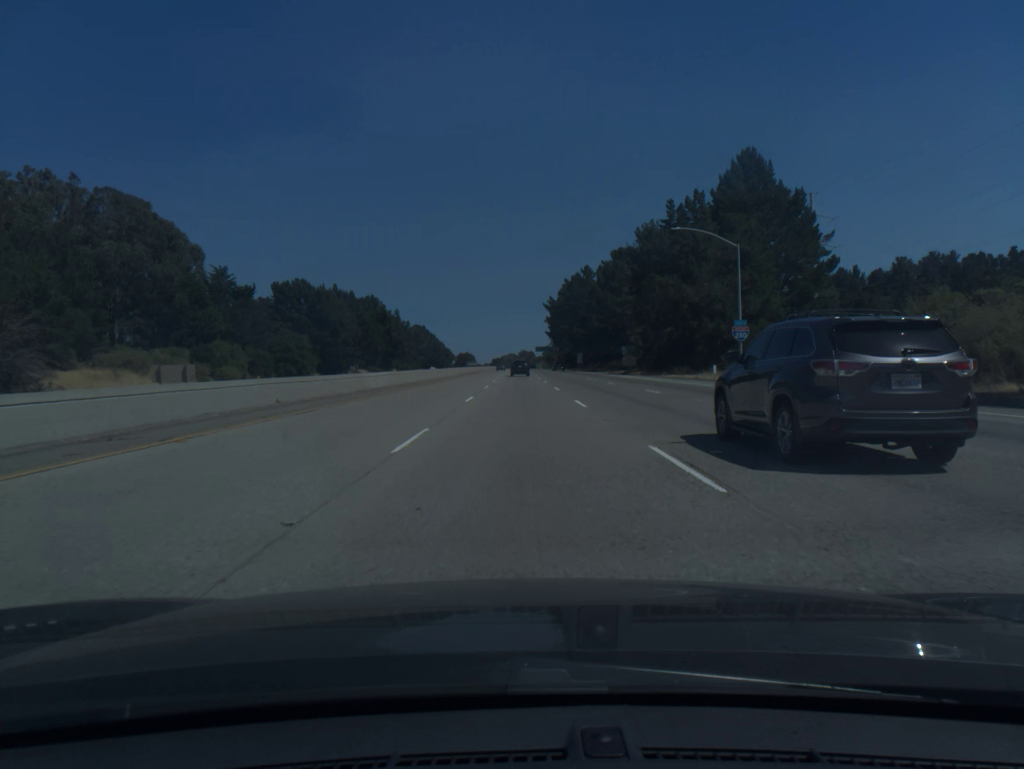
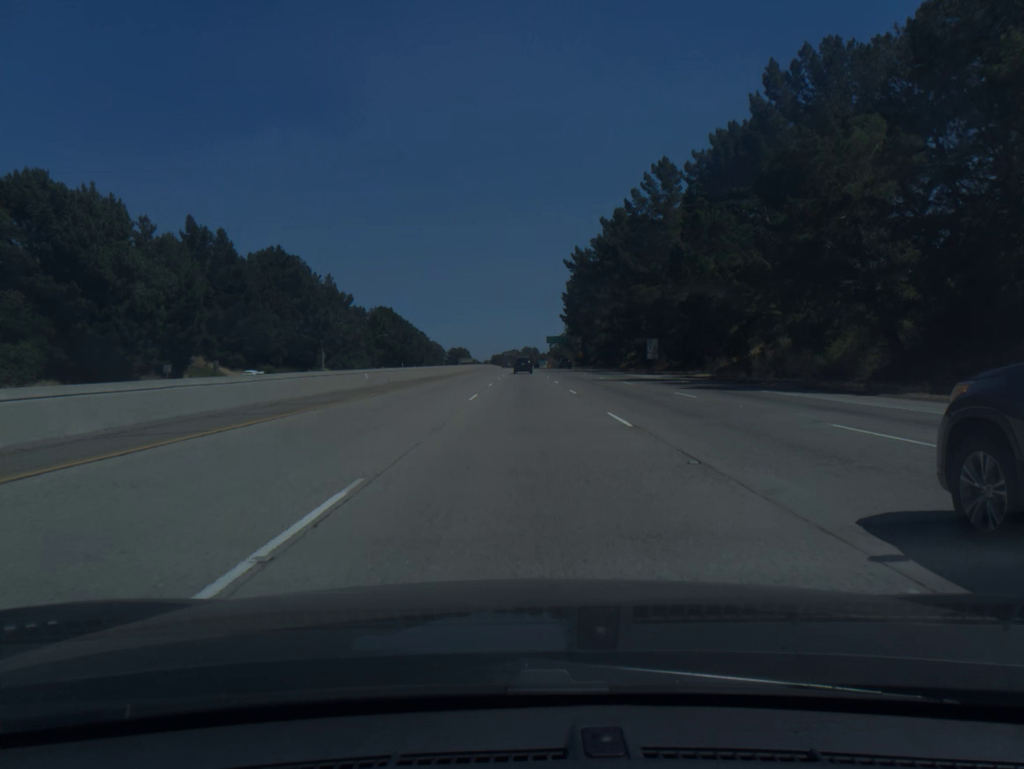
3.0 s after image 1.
(-0.3, +94.5) m; 0°
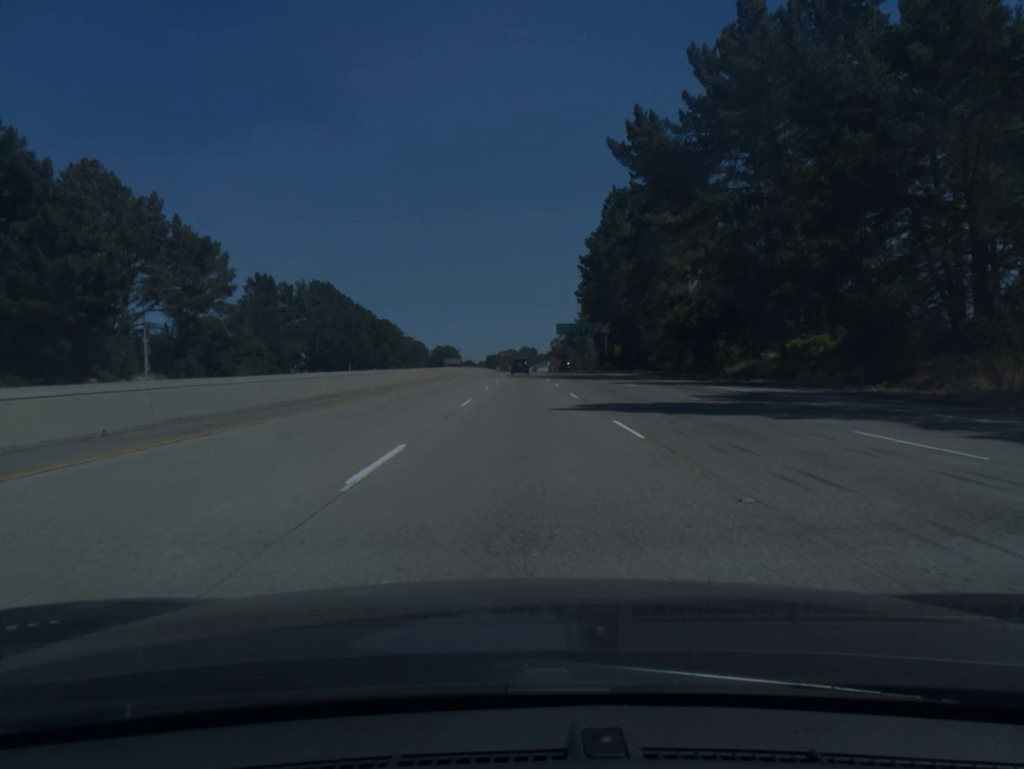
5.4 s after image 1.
(+0.4, +75.3) m; 0°
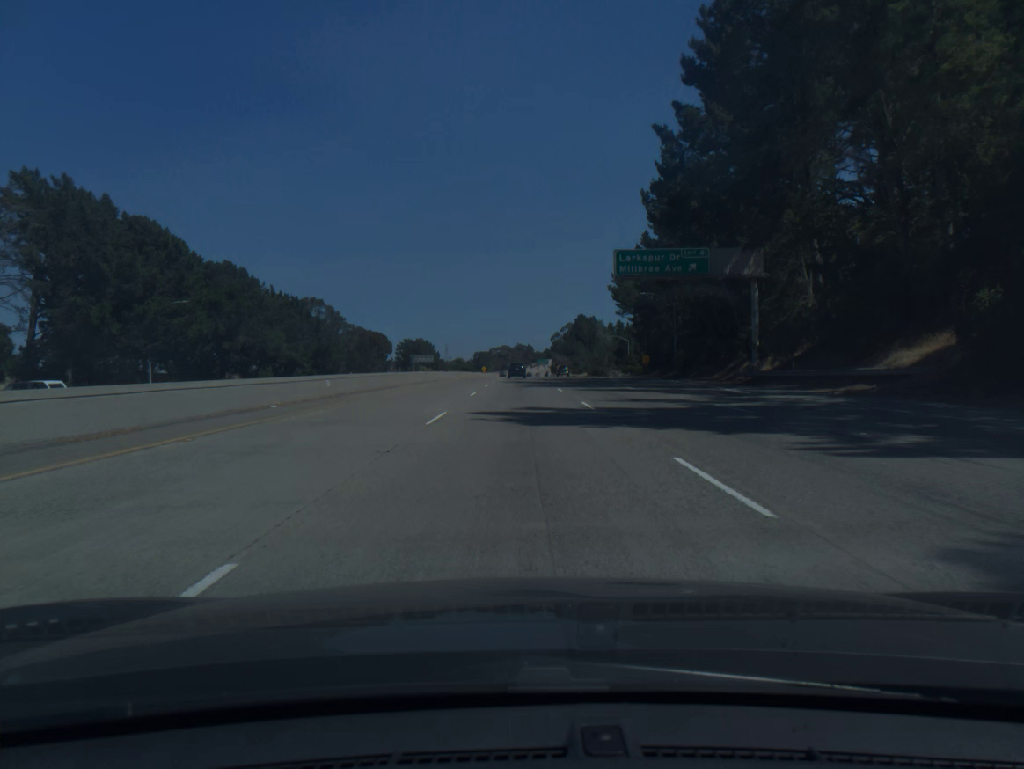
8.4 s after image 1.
(+0.2, +93.7) m; 0°
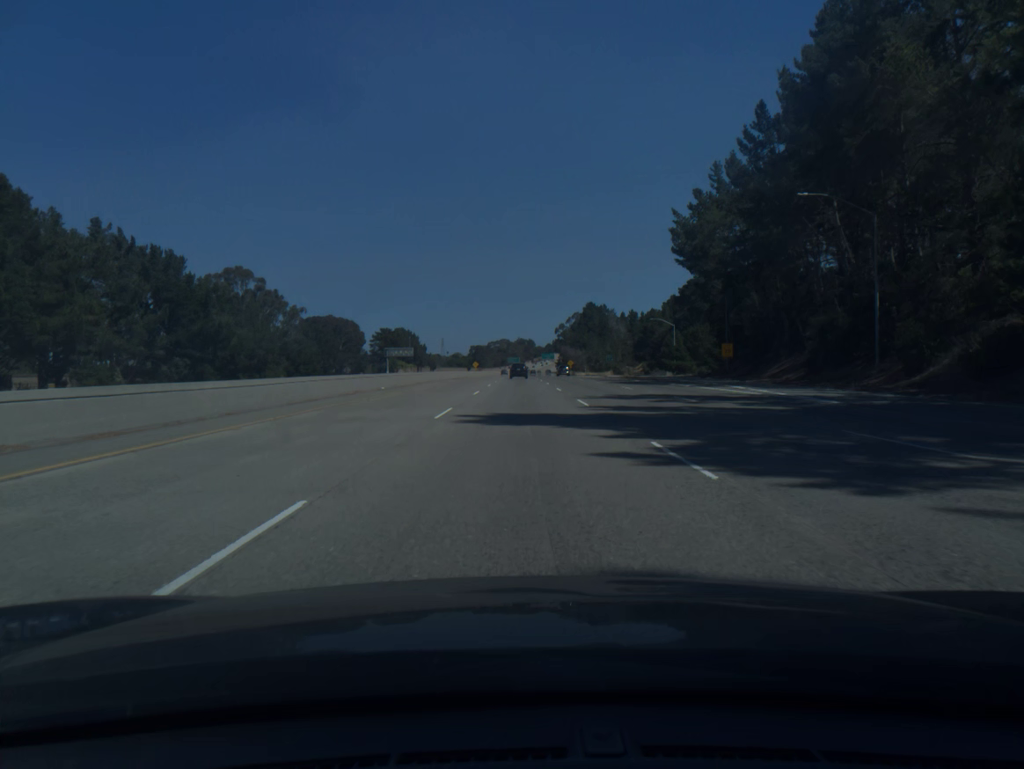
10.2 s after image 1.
(-0.1, +56.4) m; 0°
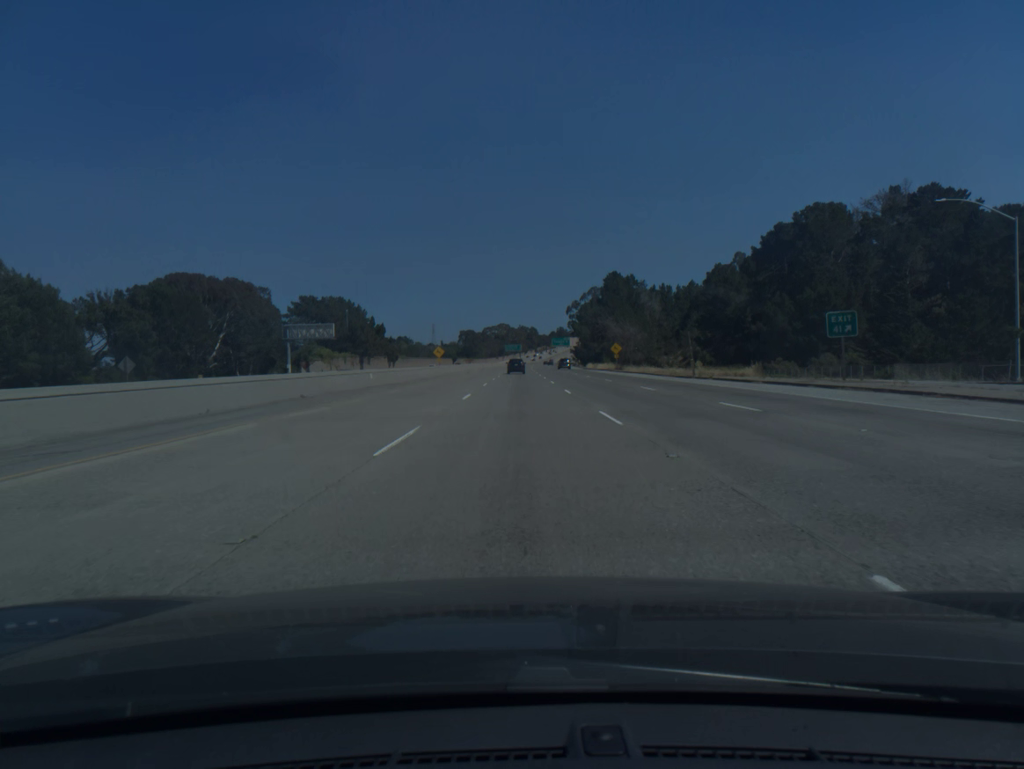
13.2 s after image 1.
(-0.1, +94.8) m; 0°
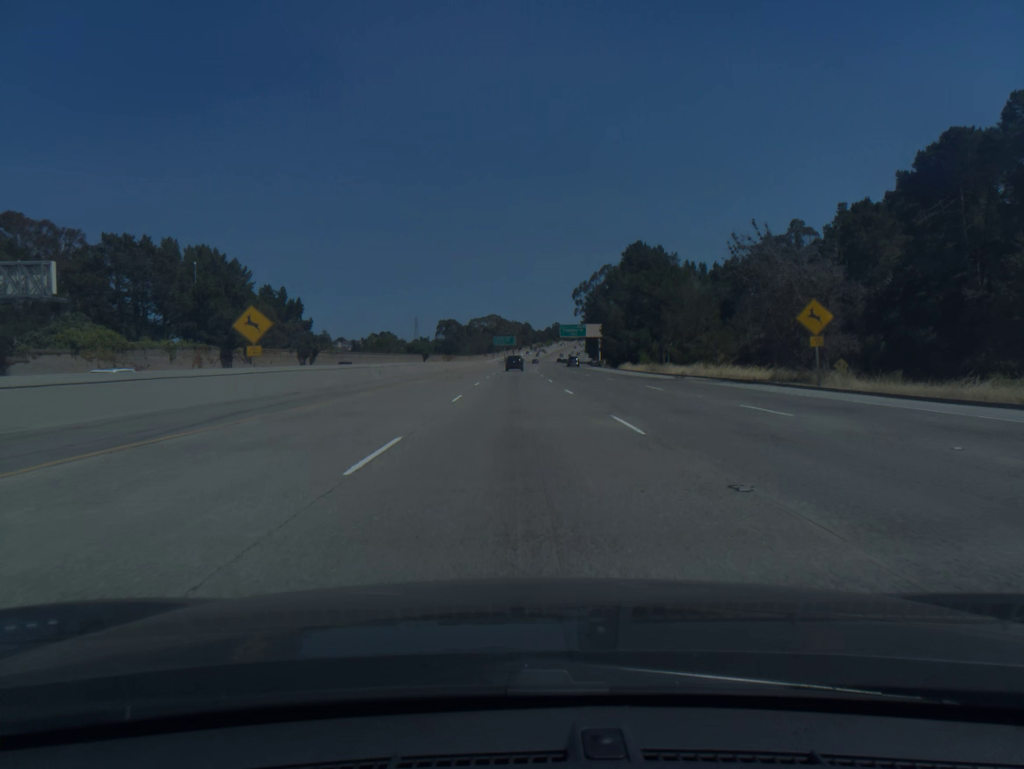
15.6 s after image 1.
(0.0, +75.6) m; +1°
